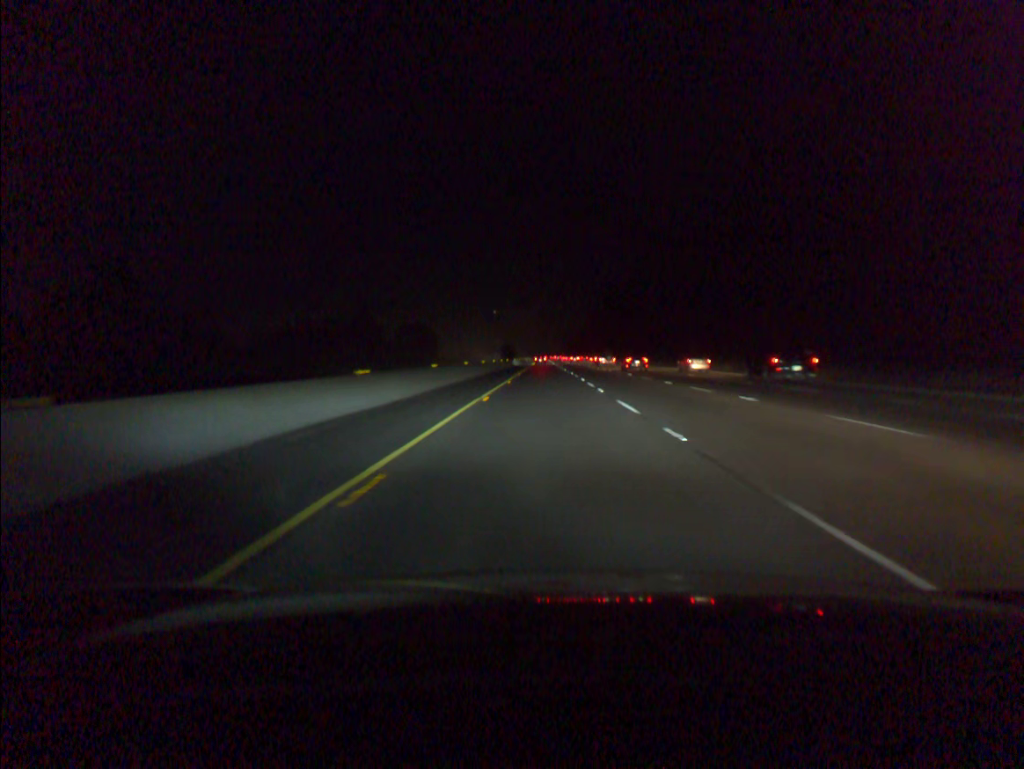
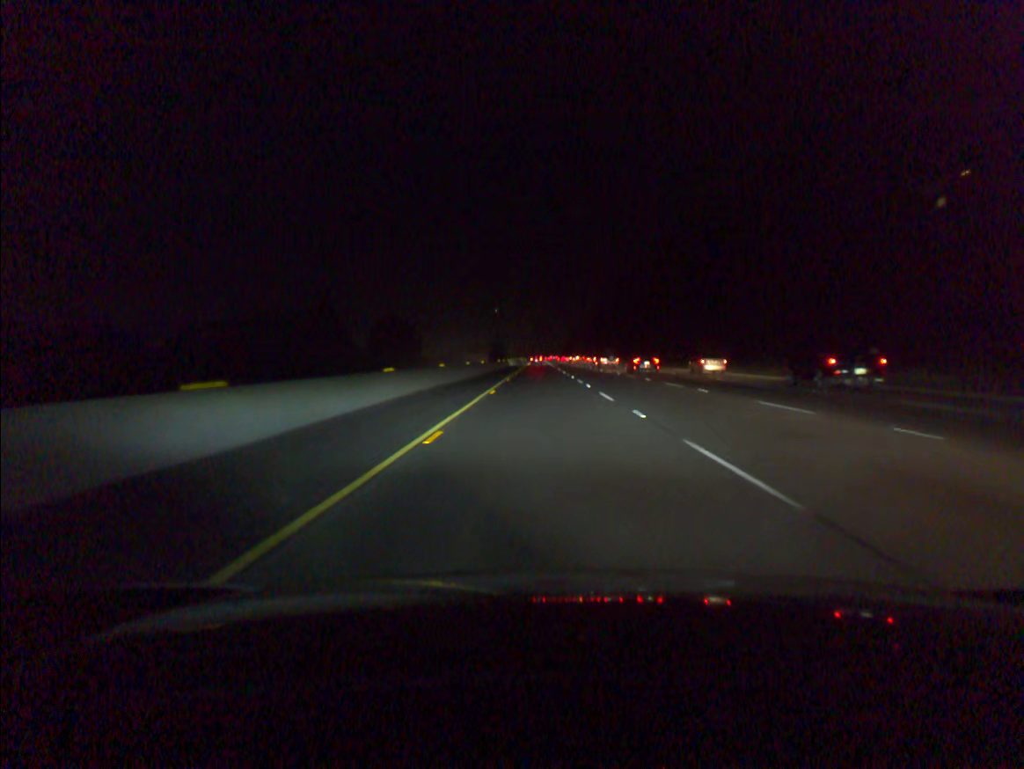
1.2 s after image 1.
(+0.1, +39.2) m; 0°
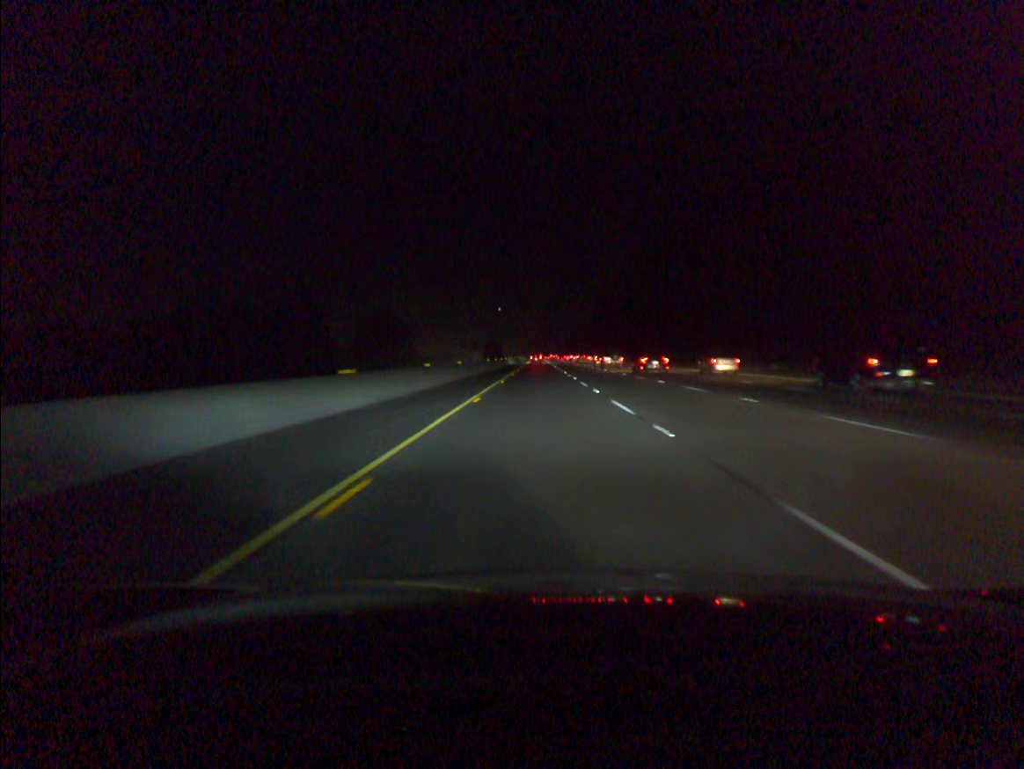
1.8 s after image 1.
(0.0, +19.6) m; 0°
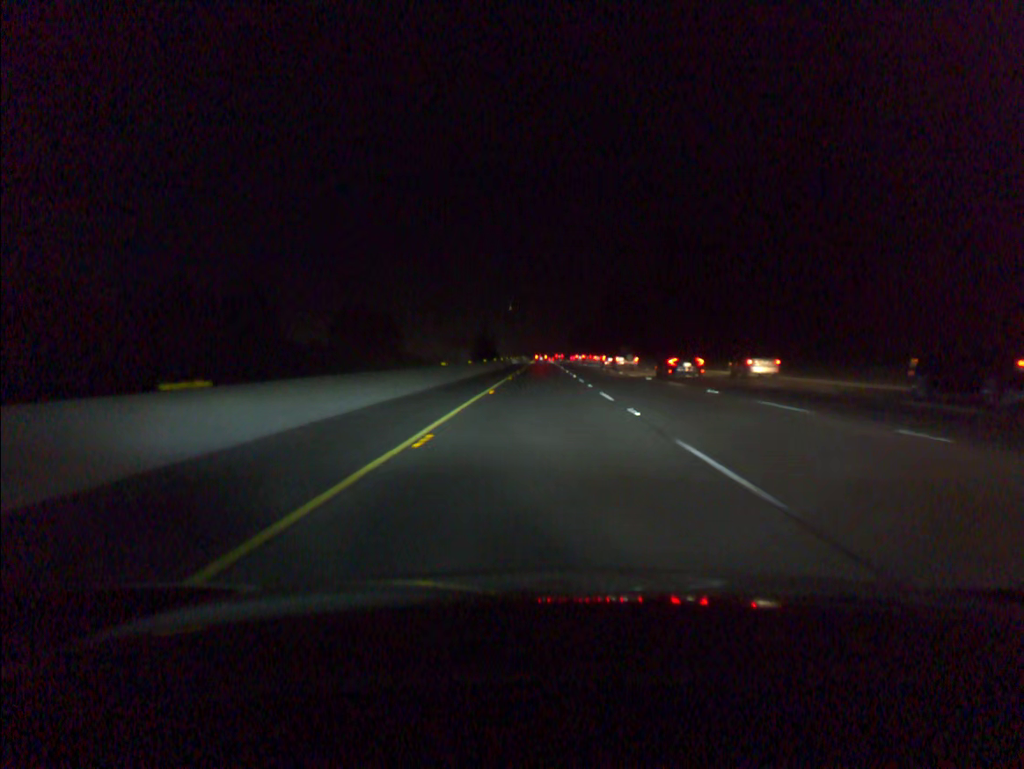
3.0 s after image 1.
(-0.1, +39.2) m; 0°
